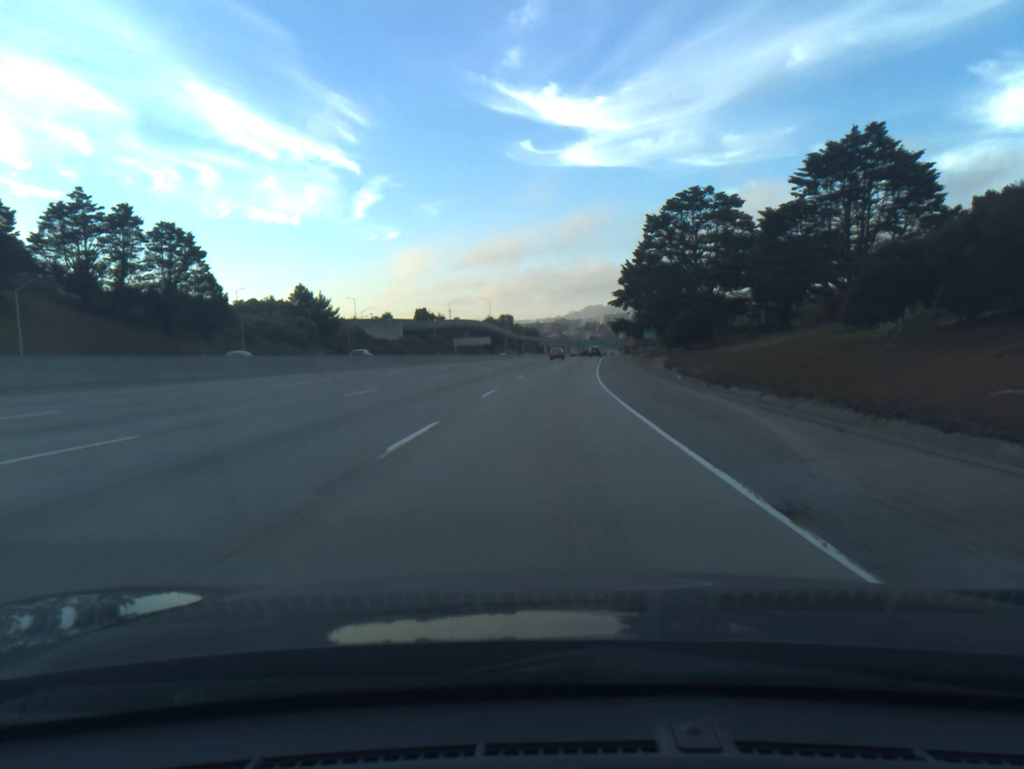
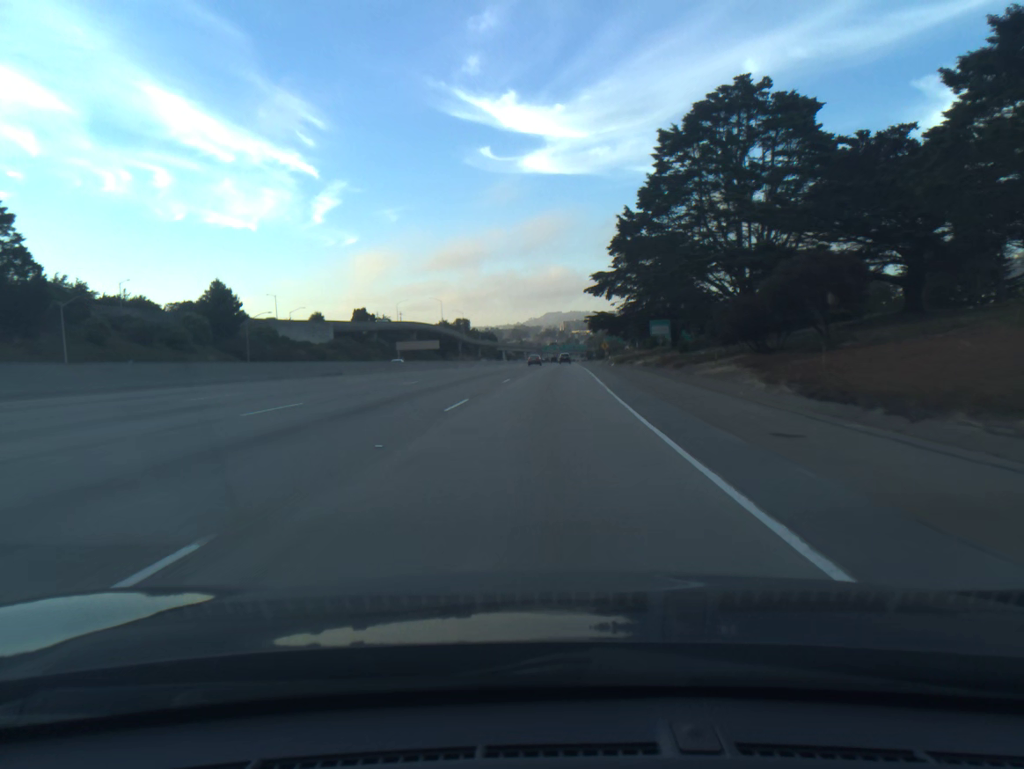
(+1.0, +34.4) m; +3°
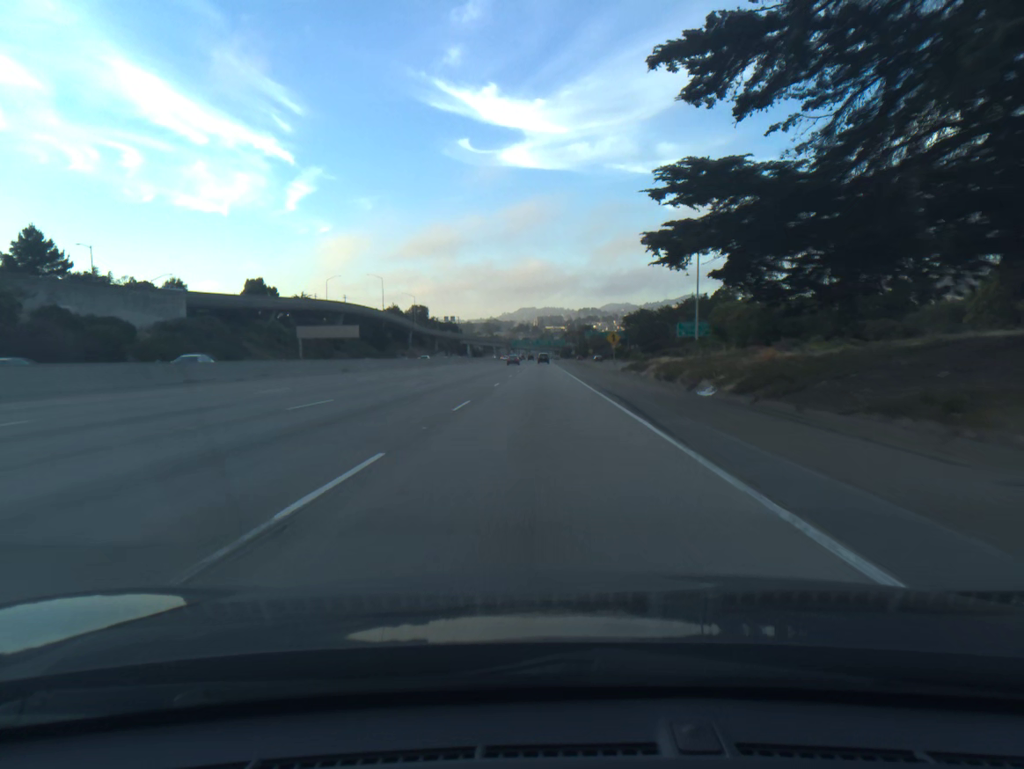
(+1.7, +68.6) m; +2°
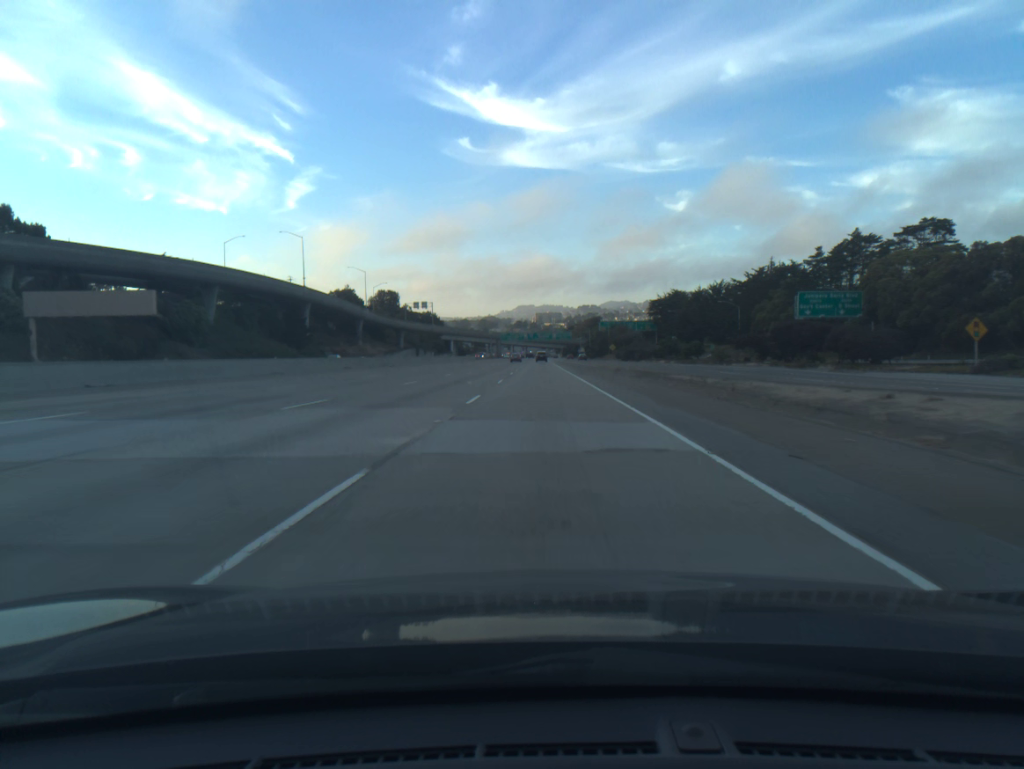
(0.0, +86.0) m; 0°
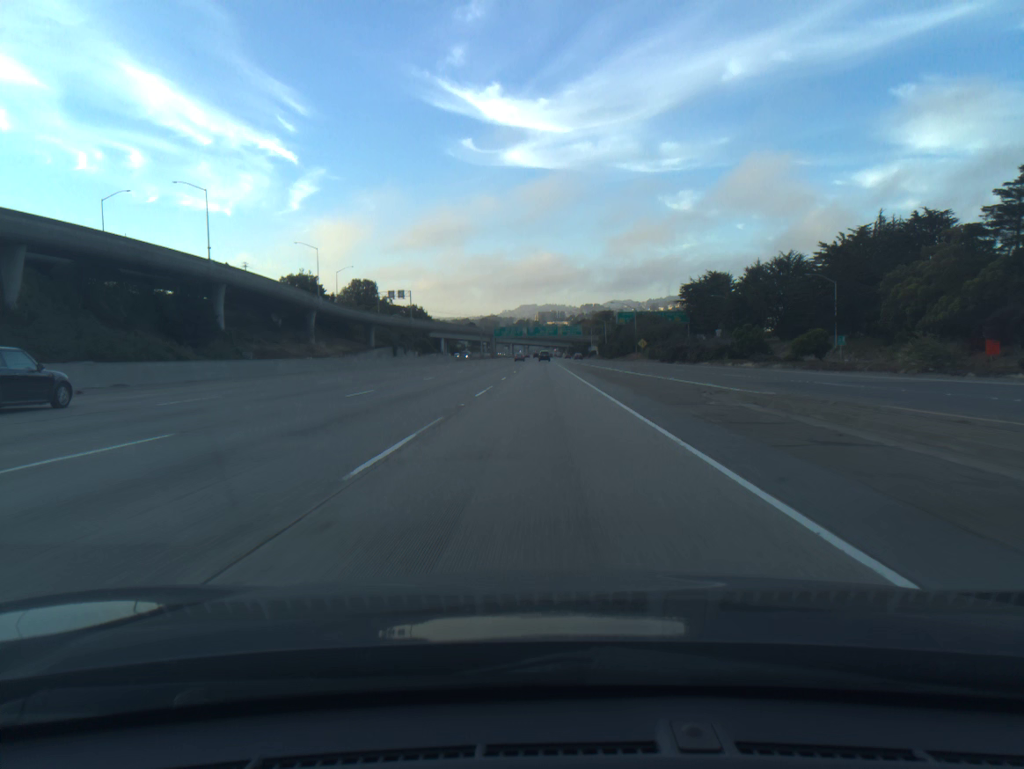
(0.0, +51.6) m; 0°
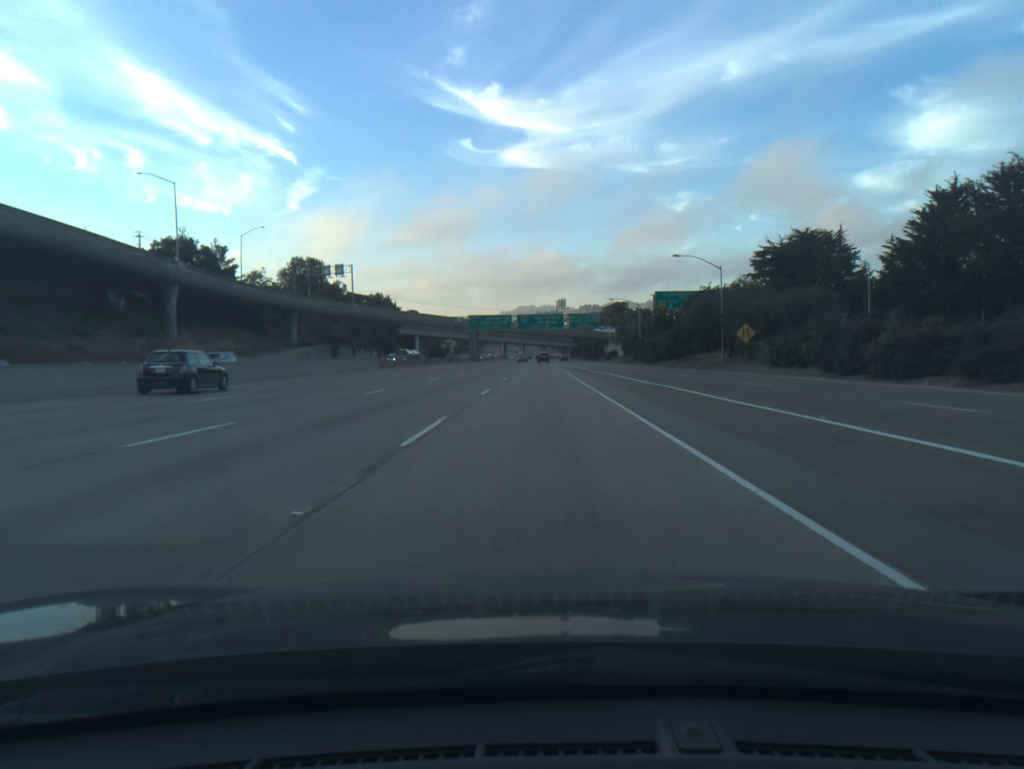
(-0.1, +68.8) m; 0°
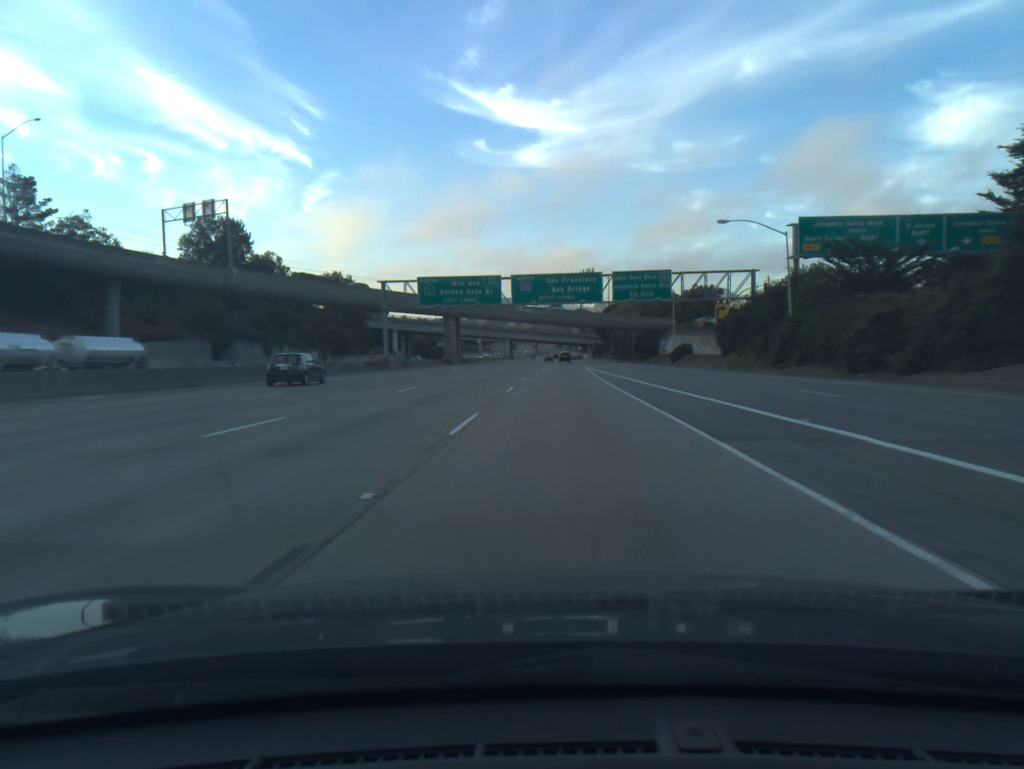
(-0.3, +69.6) m; -1°
